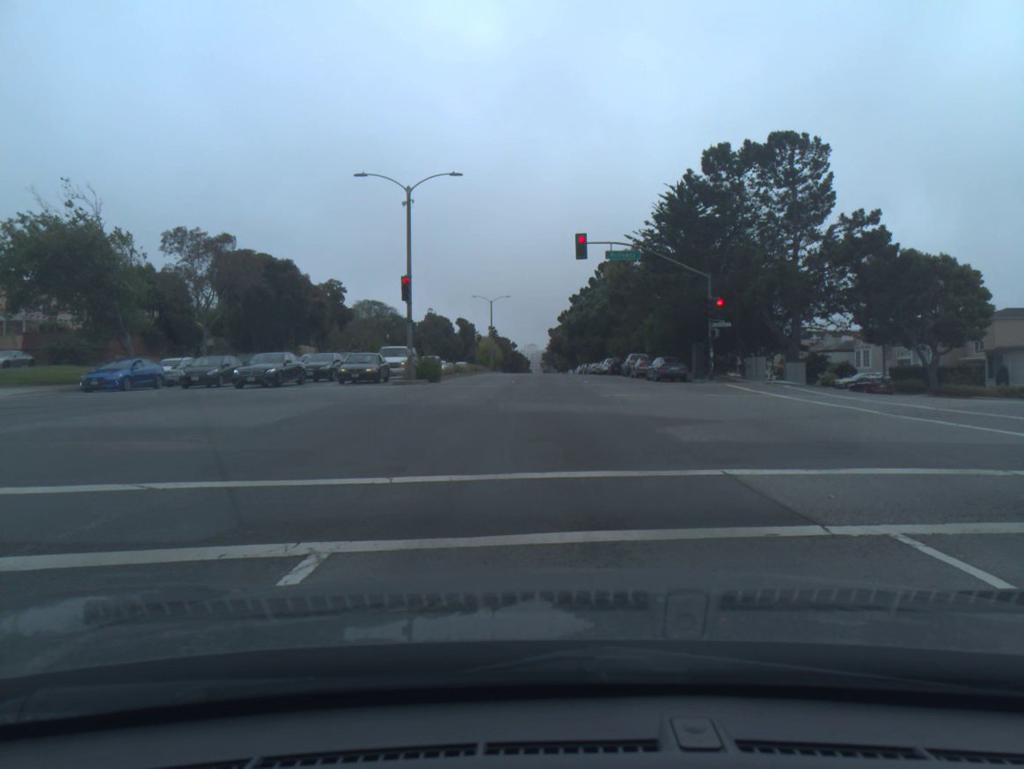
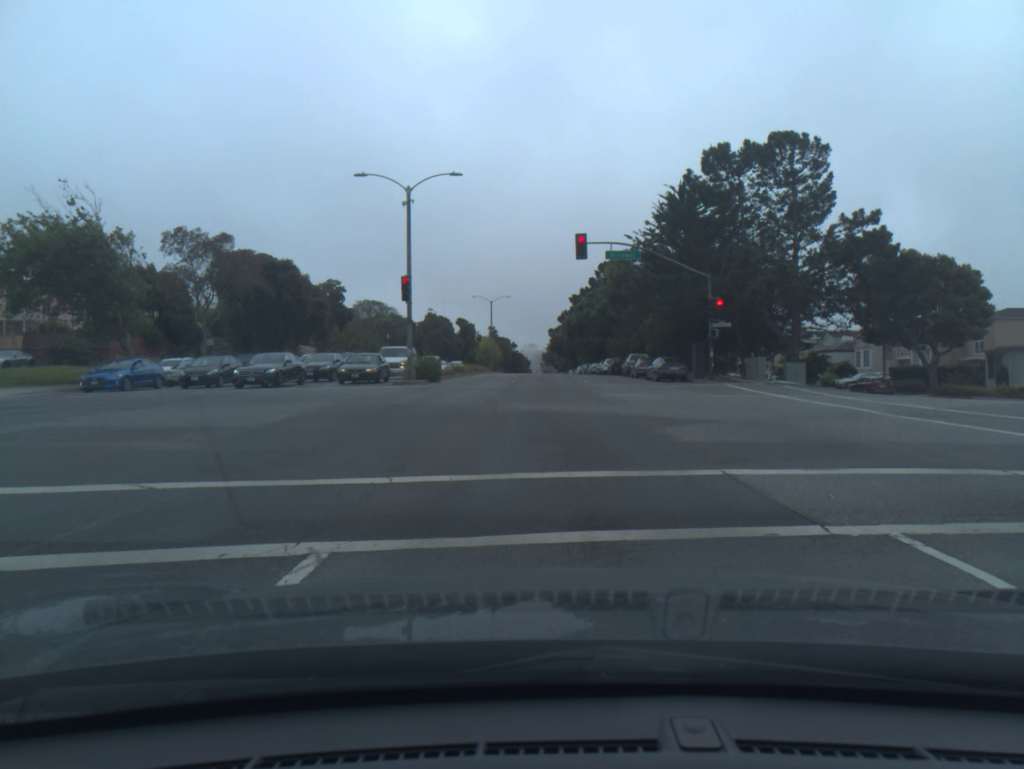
(0.0, 0.0) m; 0°
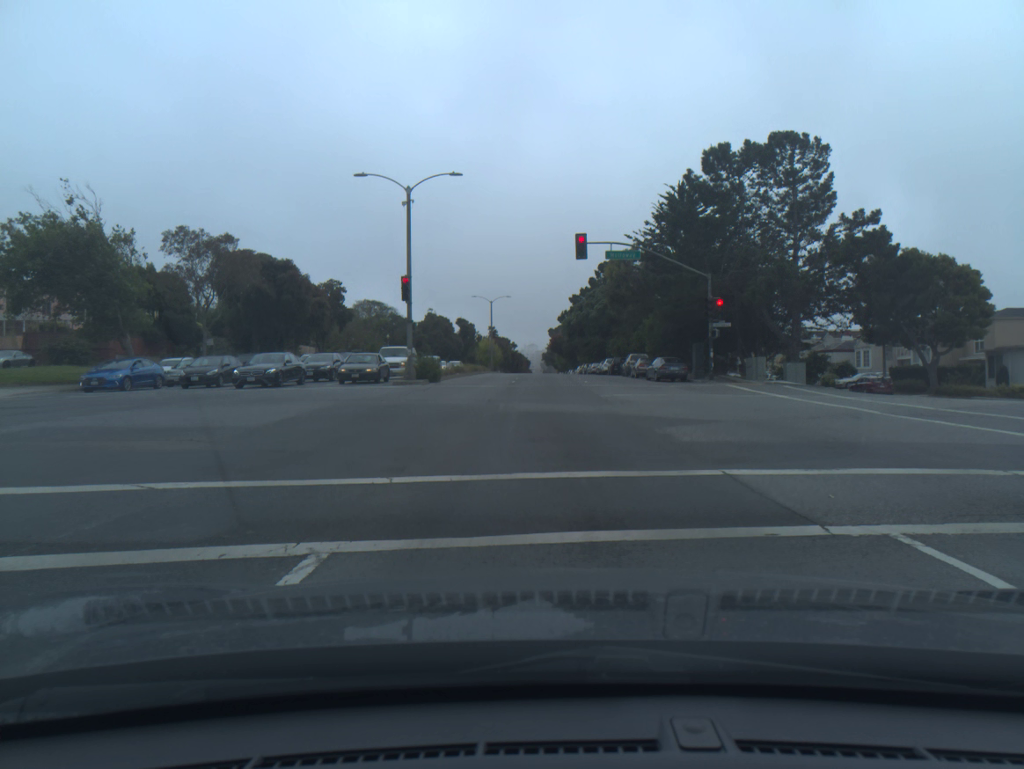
(0.0, 0.0) m; 0°
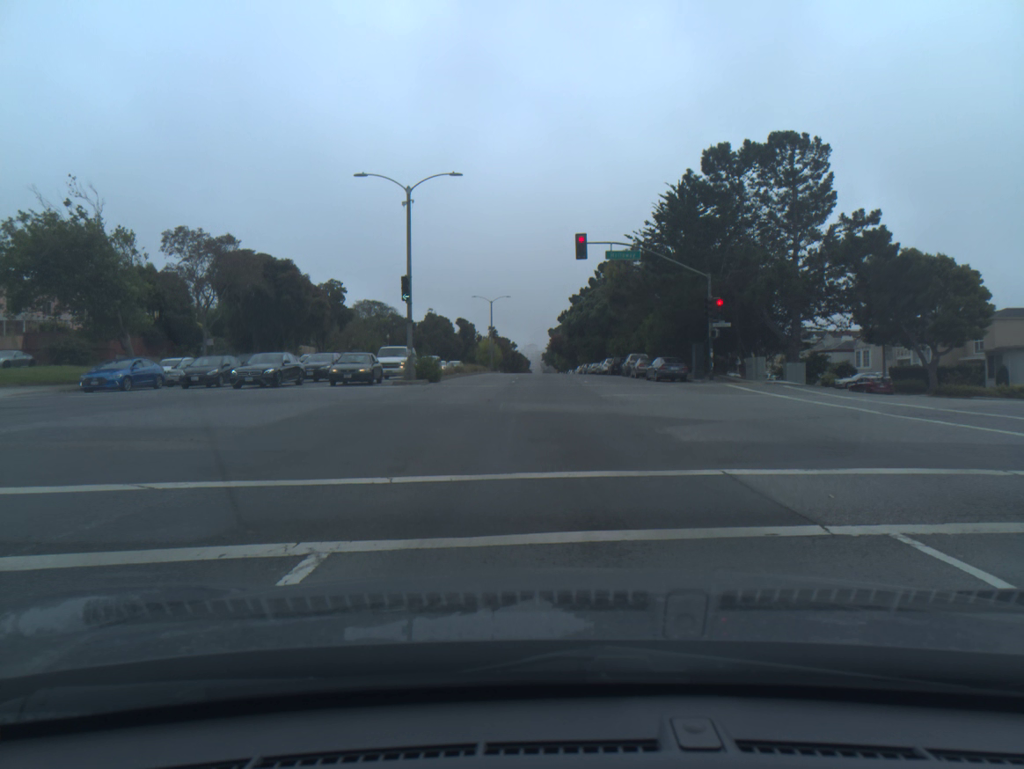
(0.0, -0.1) m; 0°
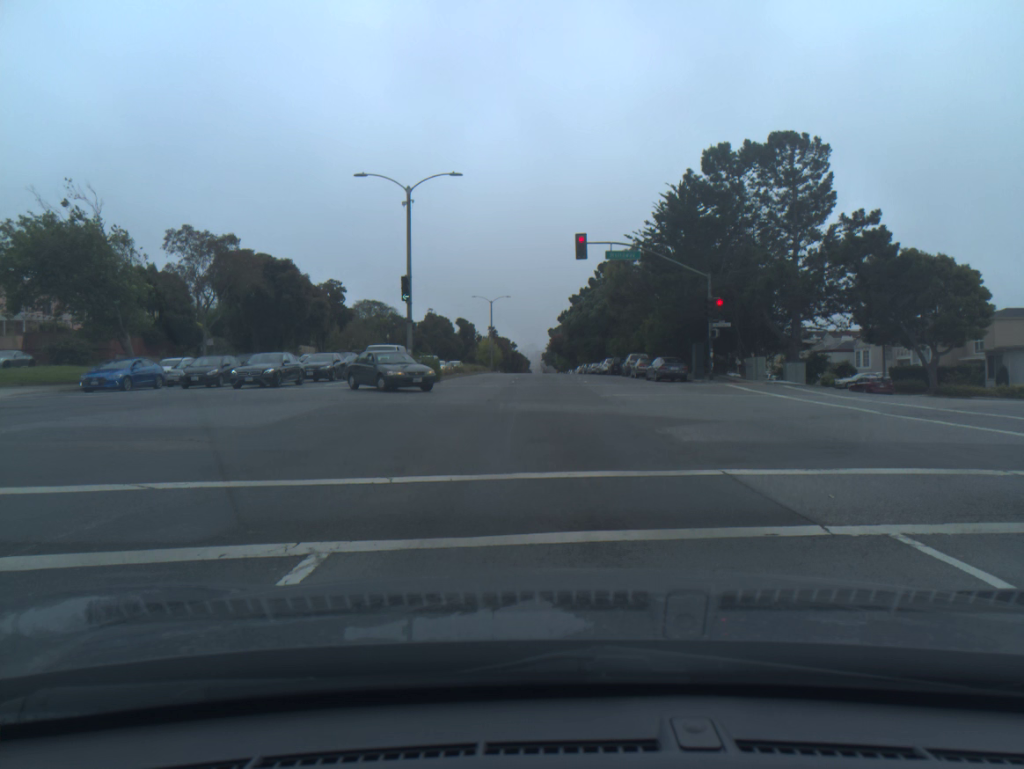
(0.0, 0.0) m; 0°
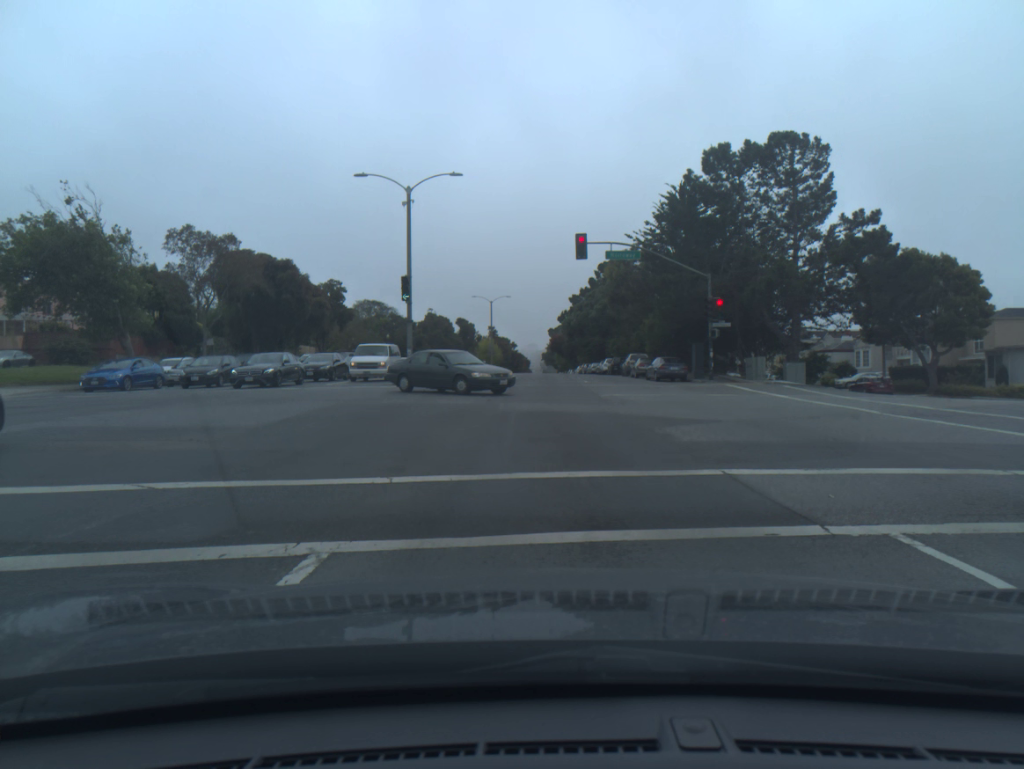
(0.0, 0.0) m; 0°
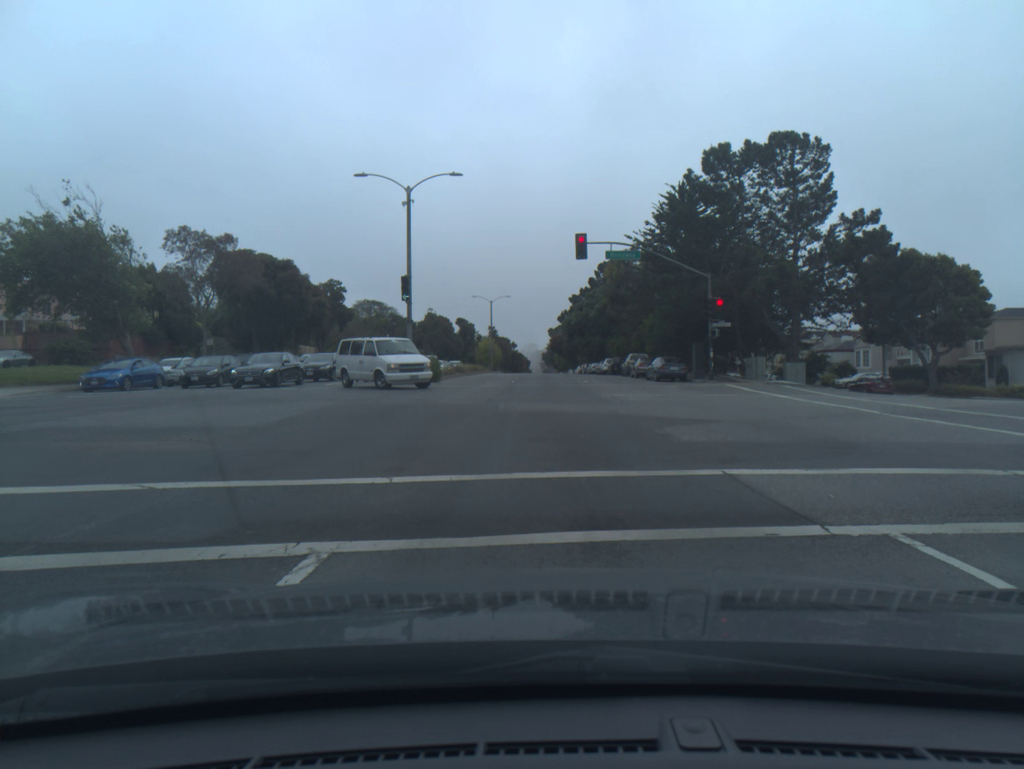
(0.0, 0.0) m; 0°
